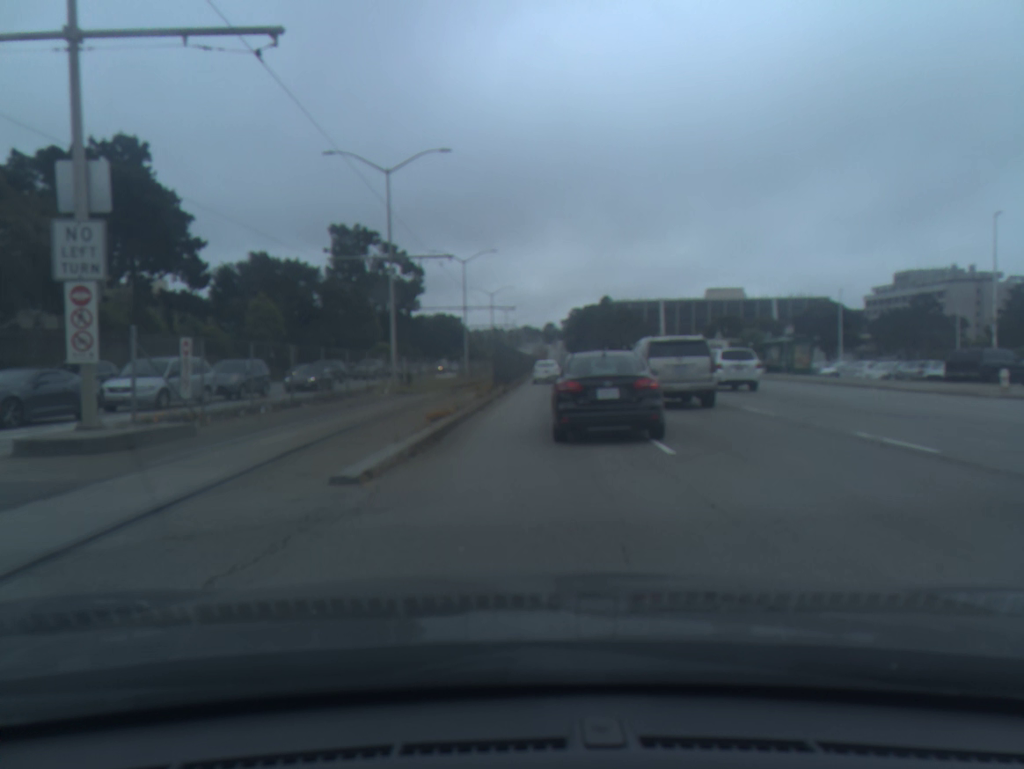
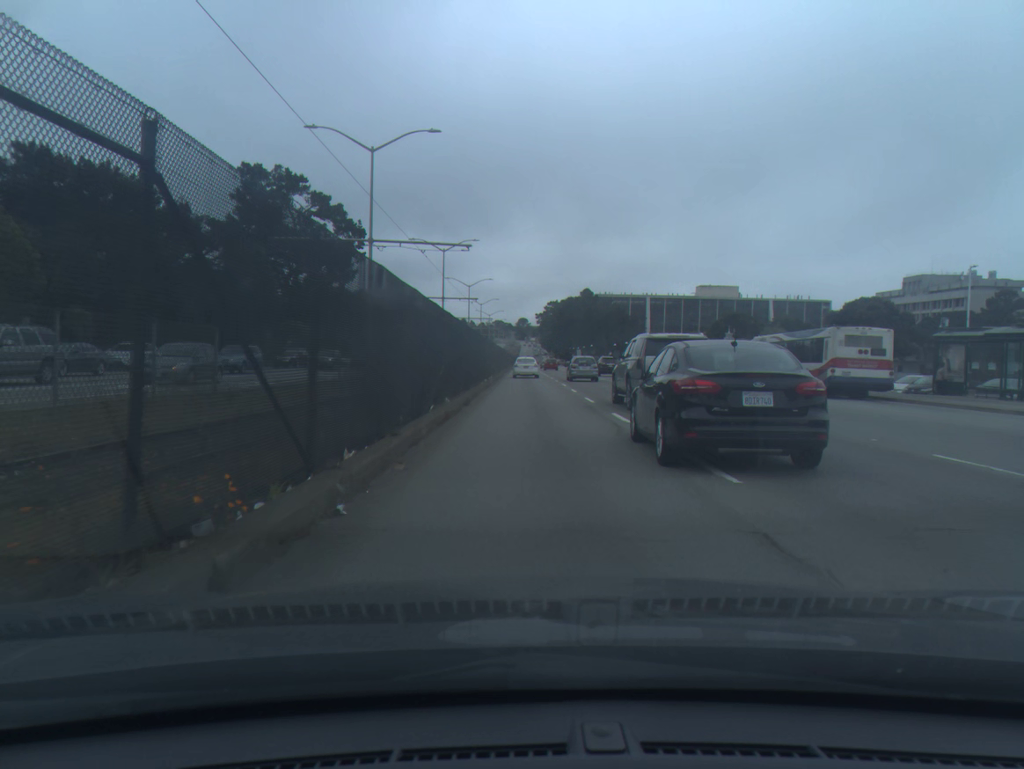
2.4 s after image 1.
(+0.7, +31.4) m; +2°
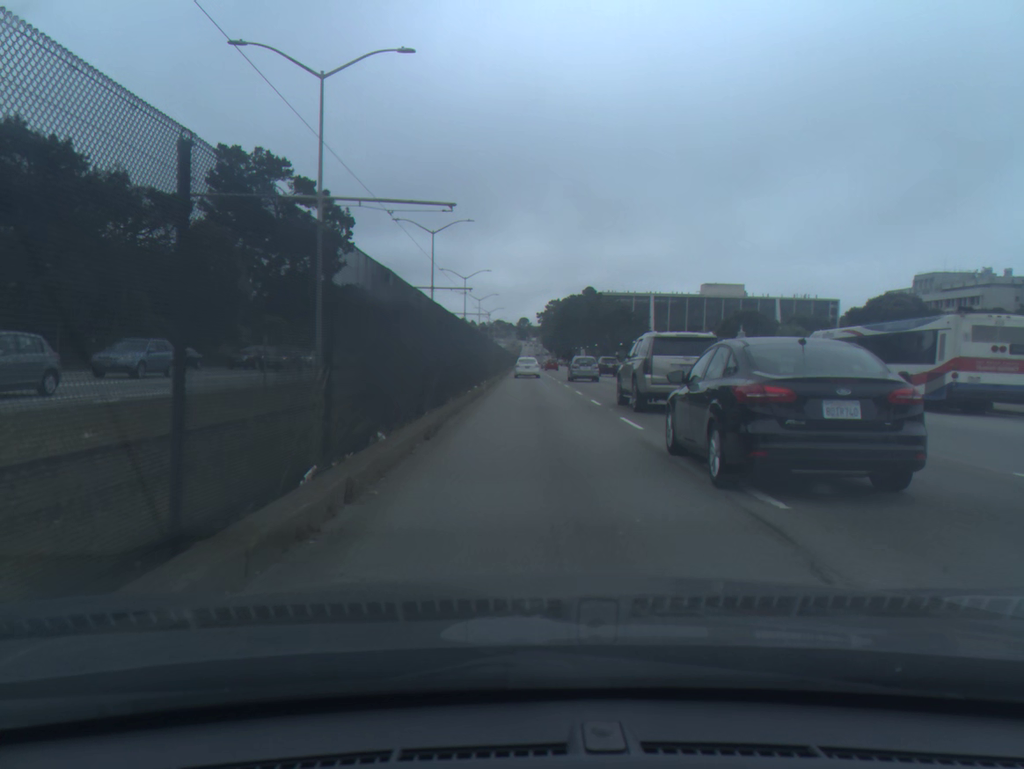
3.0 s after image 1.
(0.0, +8.9) m; 0°
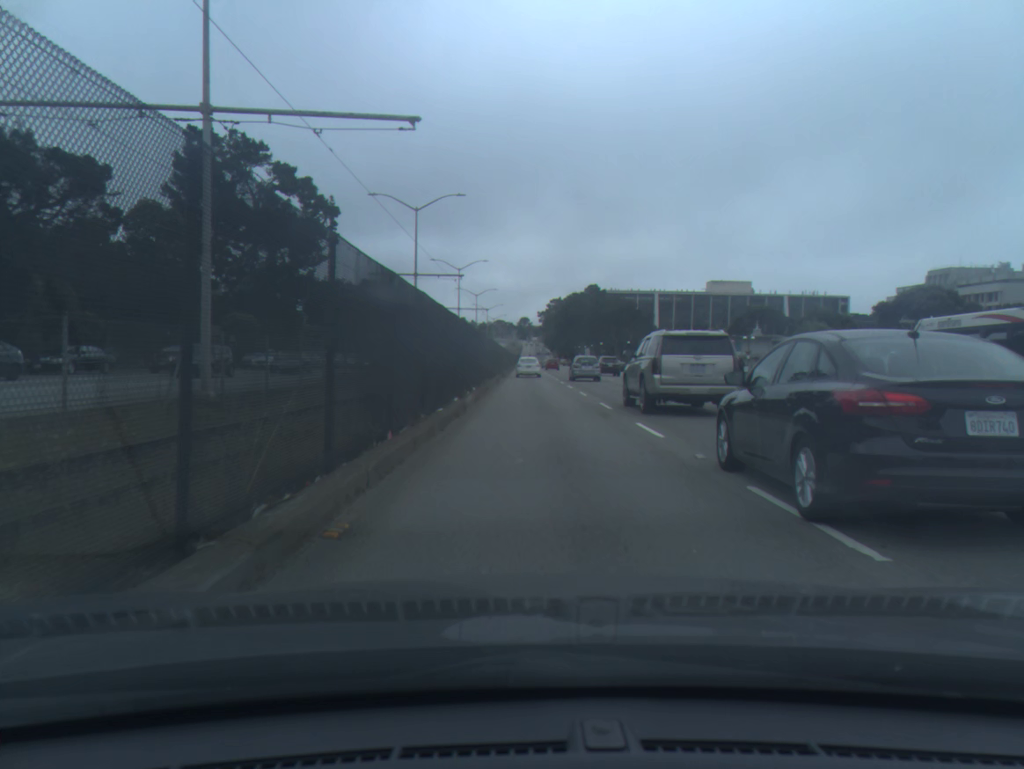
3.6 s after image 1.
(0.0, +9.1) m; 0°
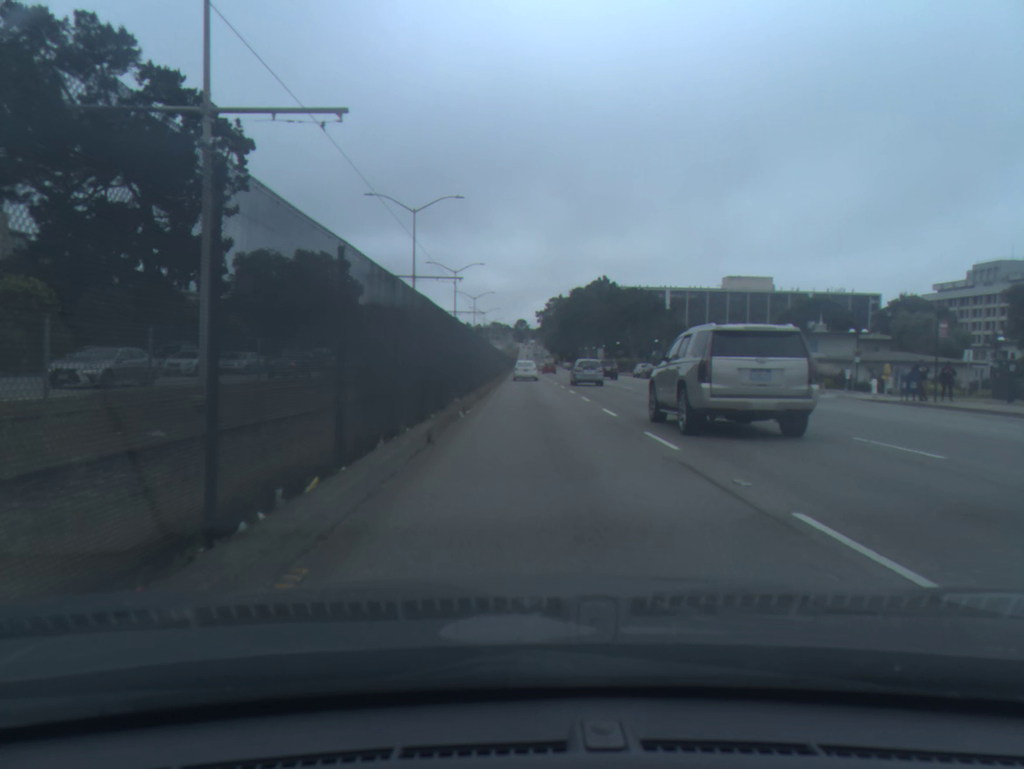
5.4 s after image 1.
(+0.1, +30.7) m; 0°
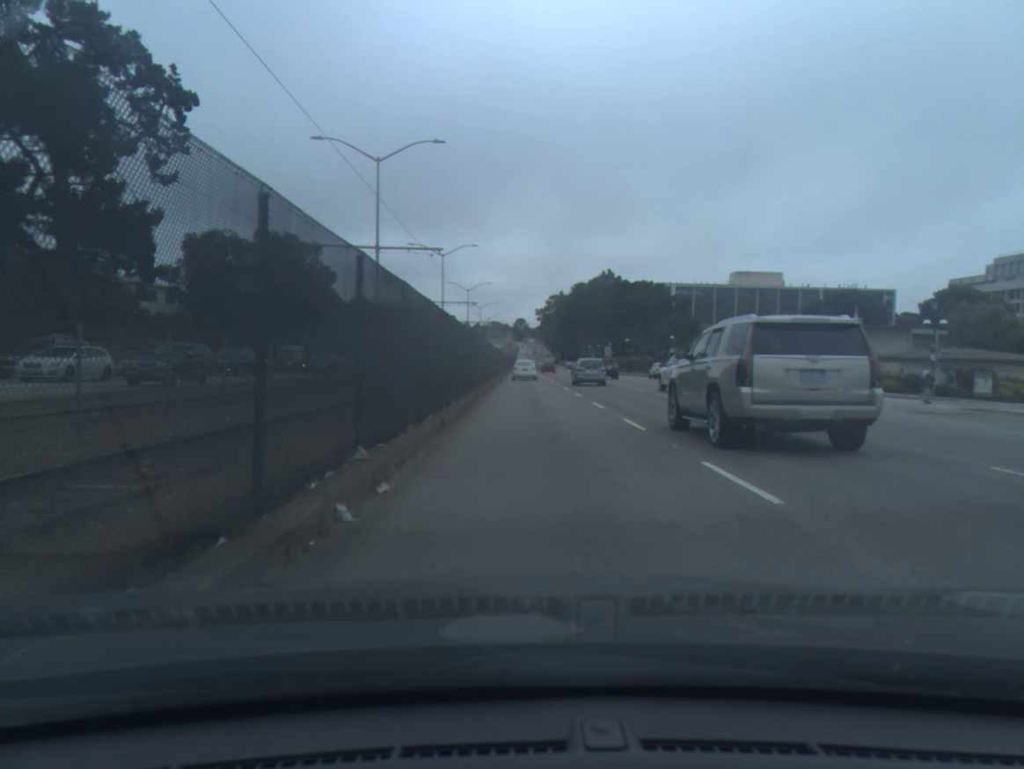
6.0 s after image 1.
(0.0, +11.4) m; 0°
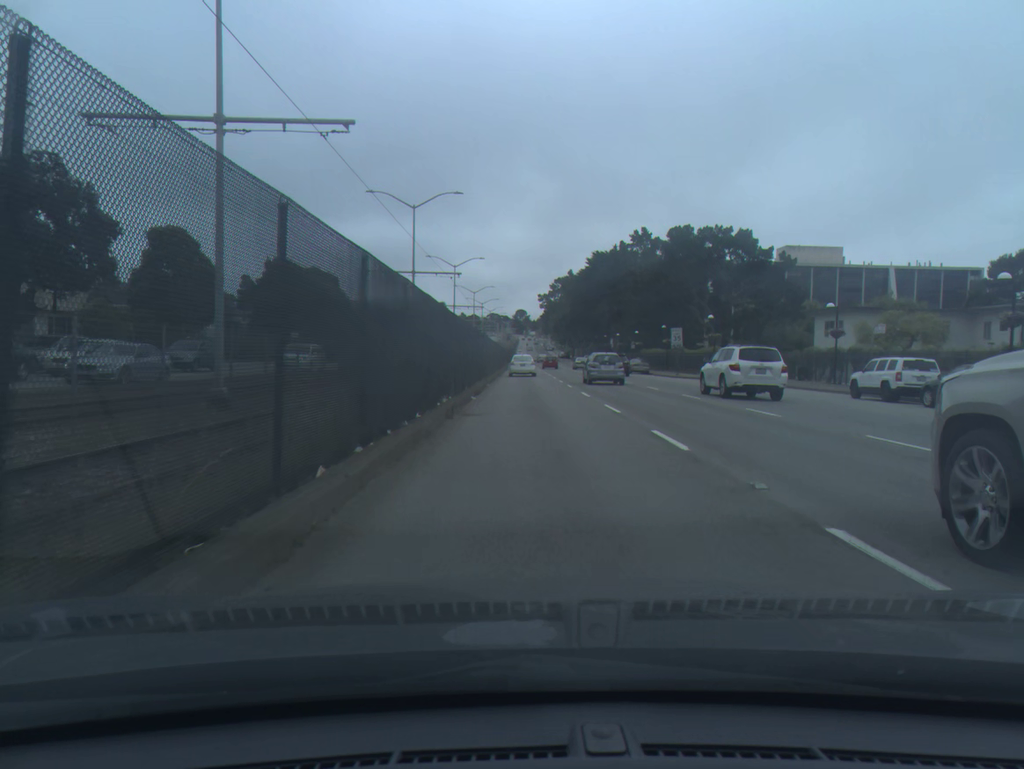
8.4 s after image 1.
(+0.1, +48.2) m; 0°
